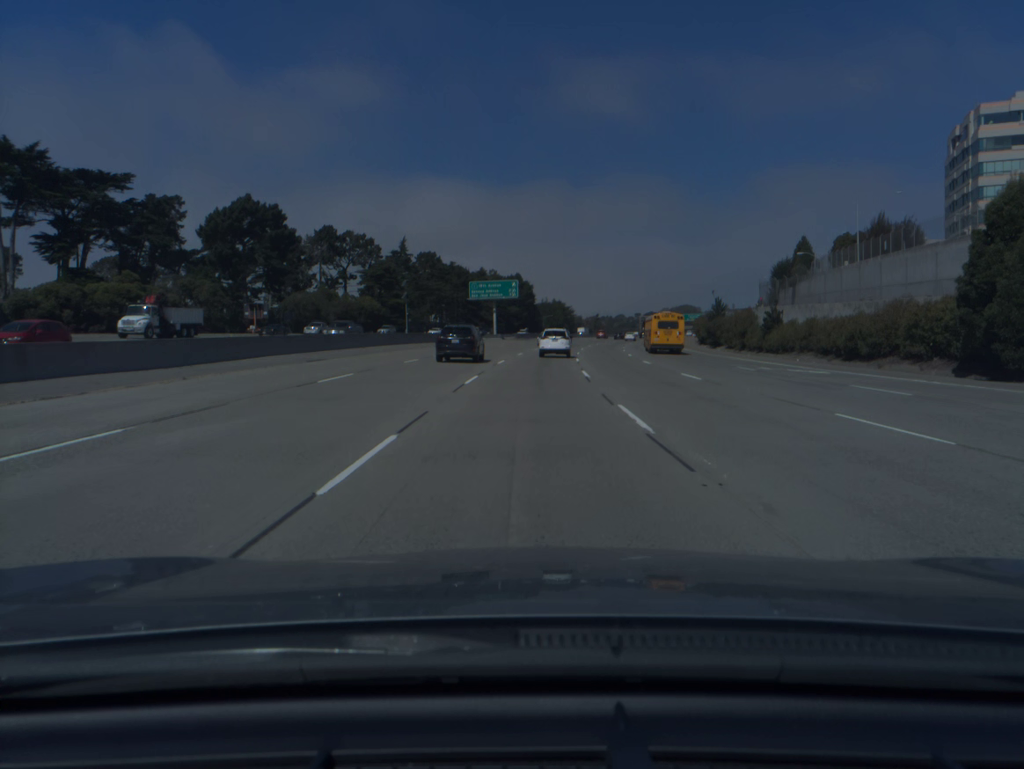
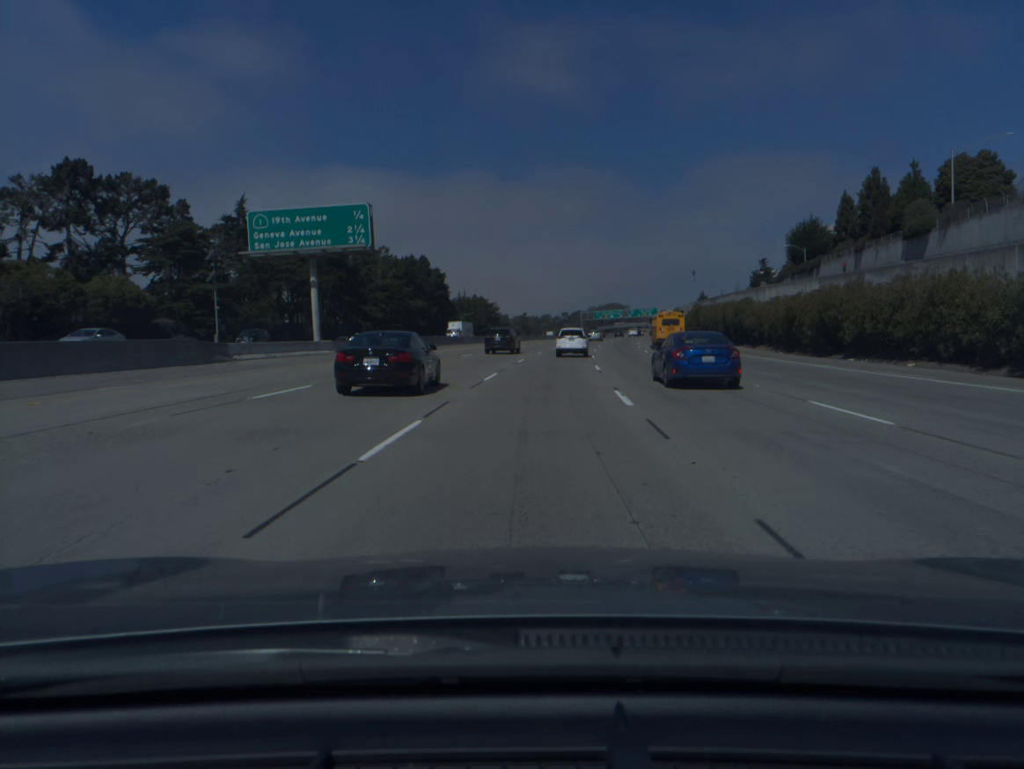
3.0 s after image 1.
(+2.6, +69.6) m; +5°
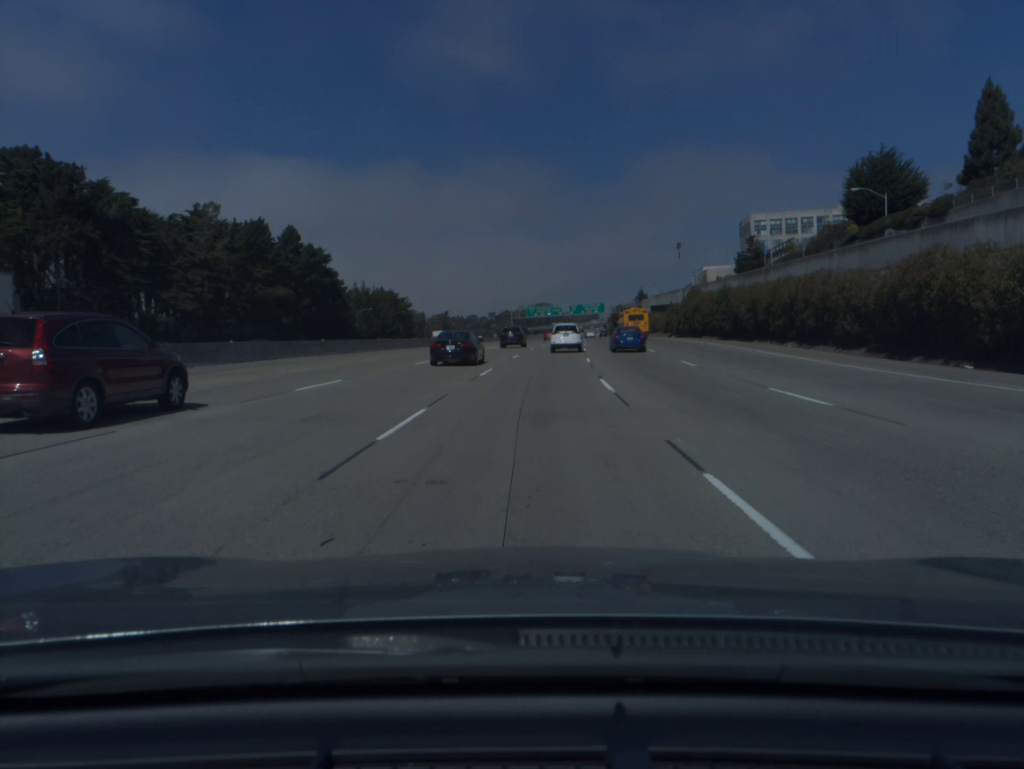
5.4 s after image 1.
(+2.7, +55.2) m; +5°
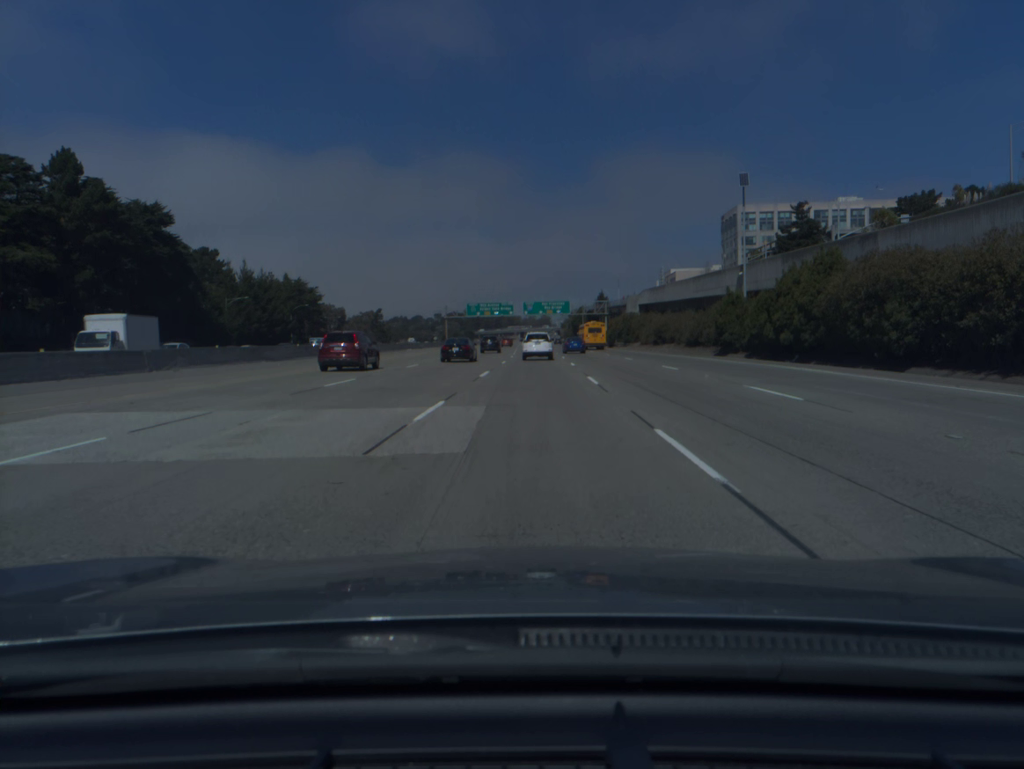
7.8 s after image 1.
(+1.9, +54.9) m; +4°
